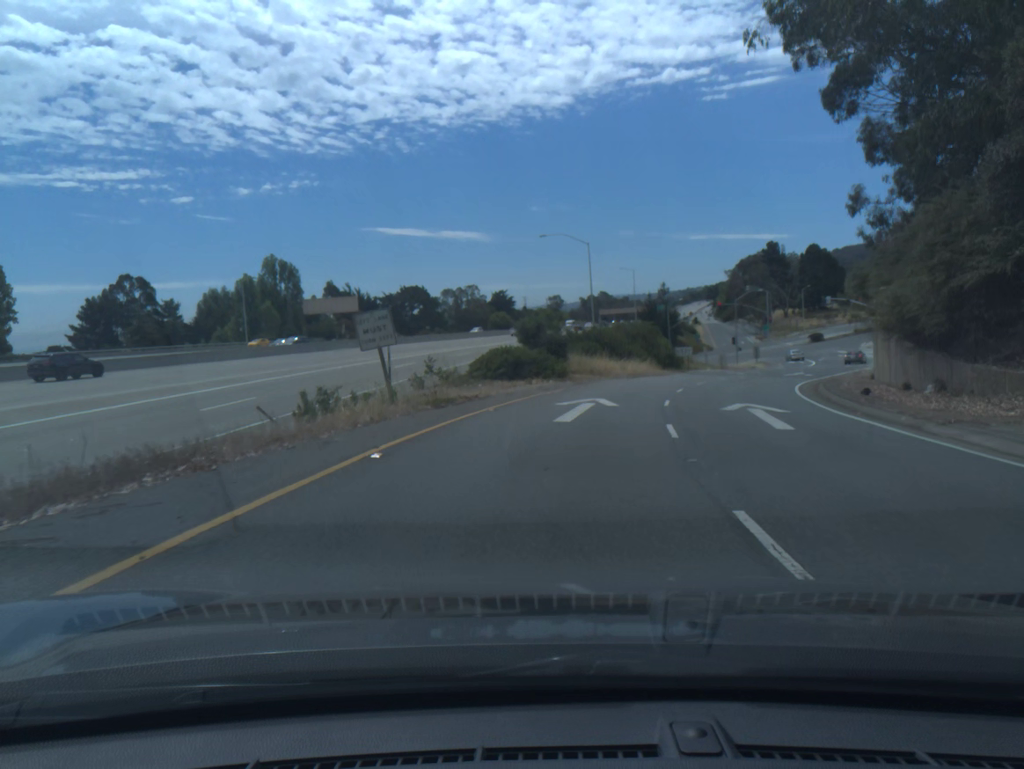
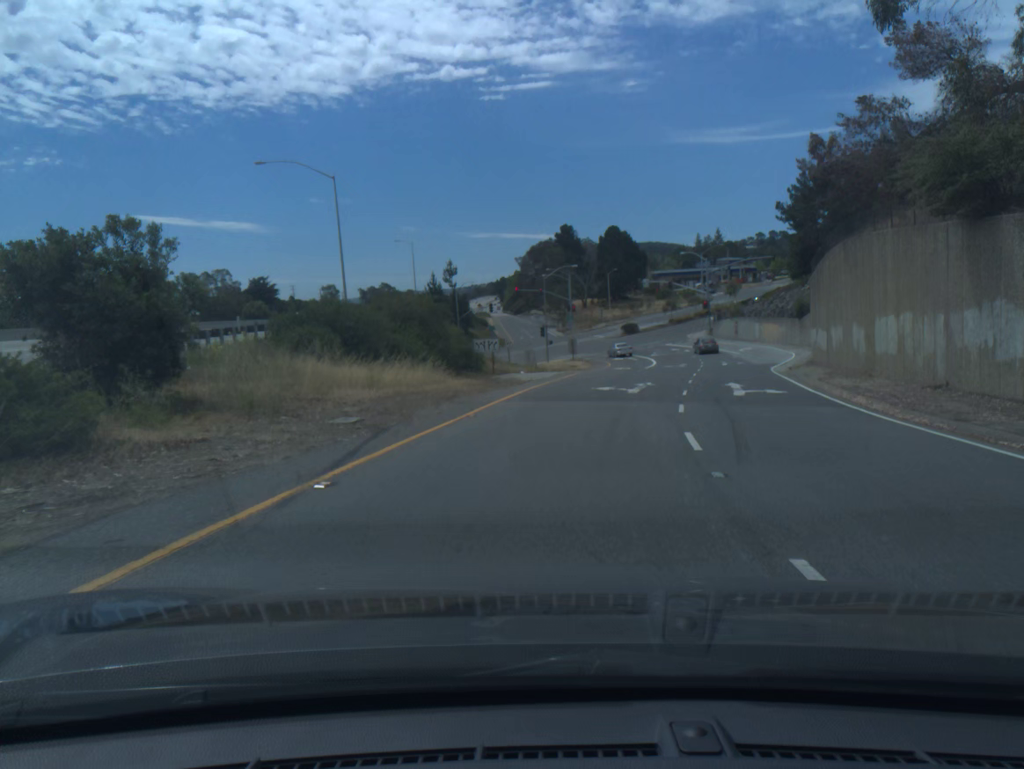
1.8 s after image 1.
(+4.0, +30.6) m; +15°
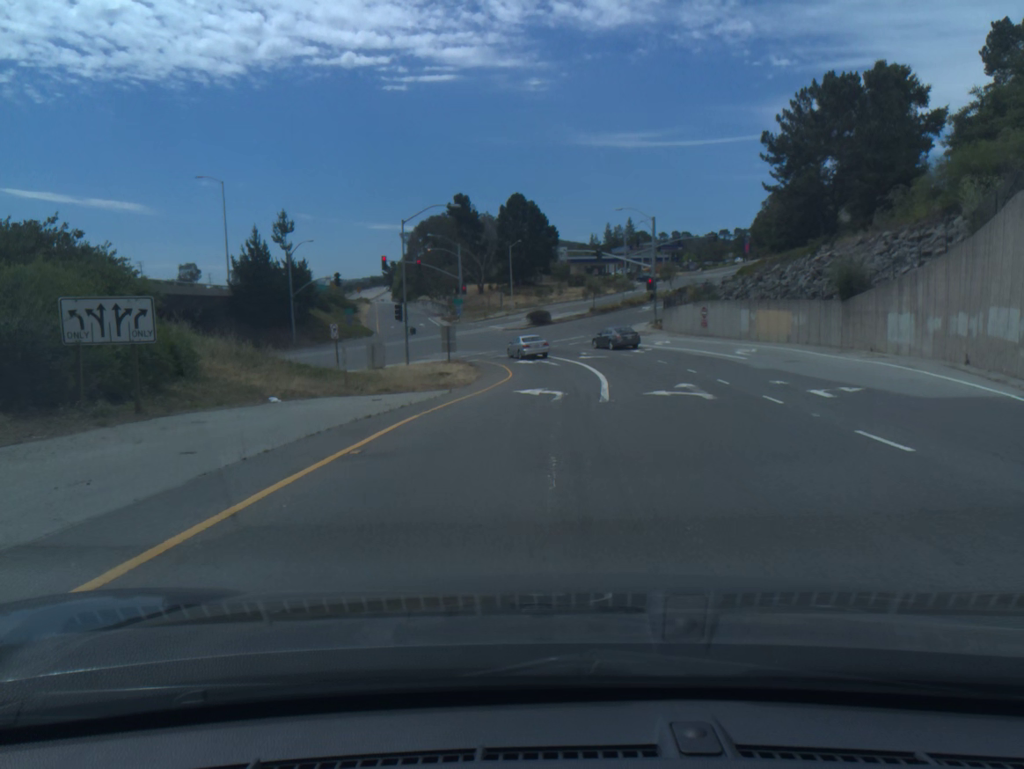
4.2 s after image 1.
(+2.7, +34.1) m; +7°
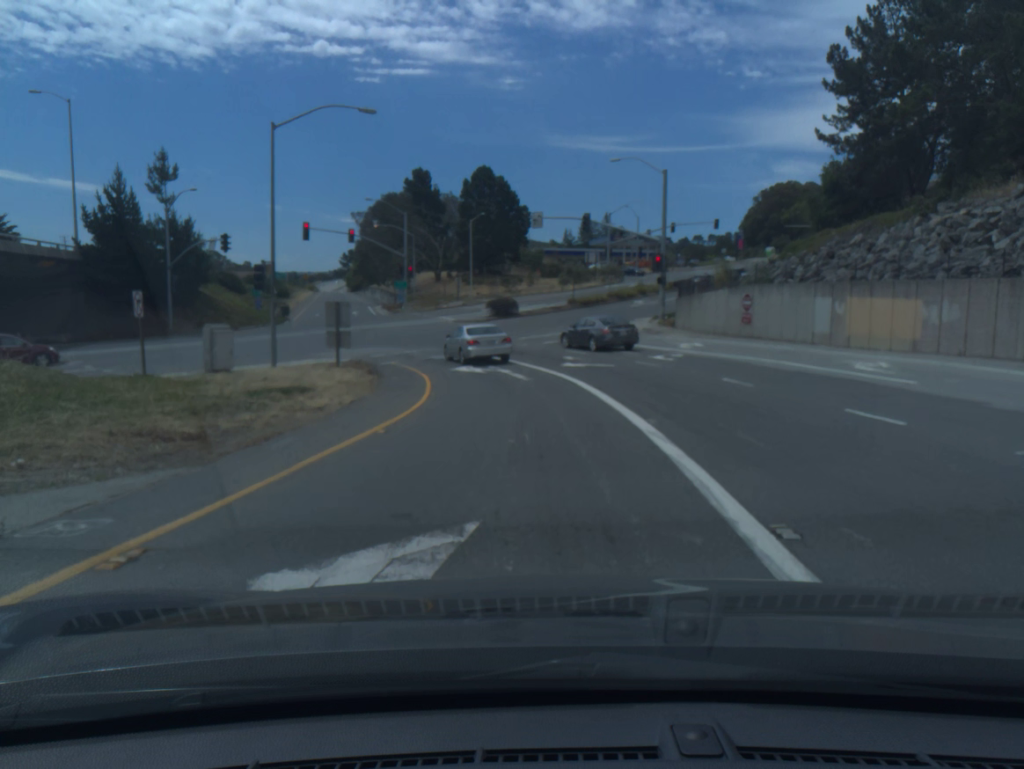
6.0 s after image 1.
(+0.4, +20.0) m; +3°
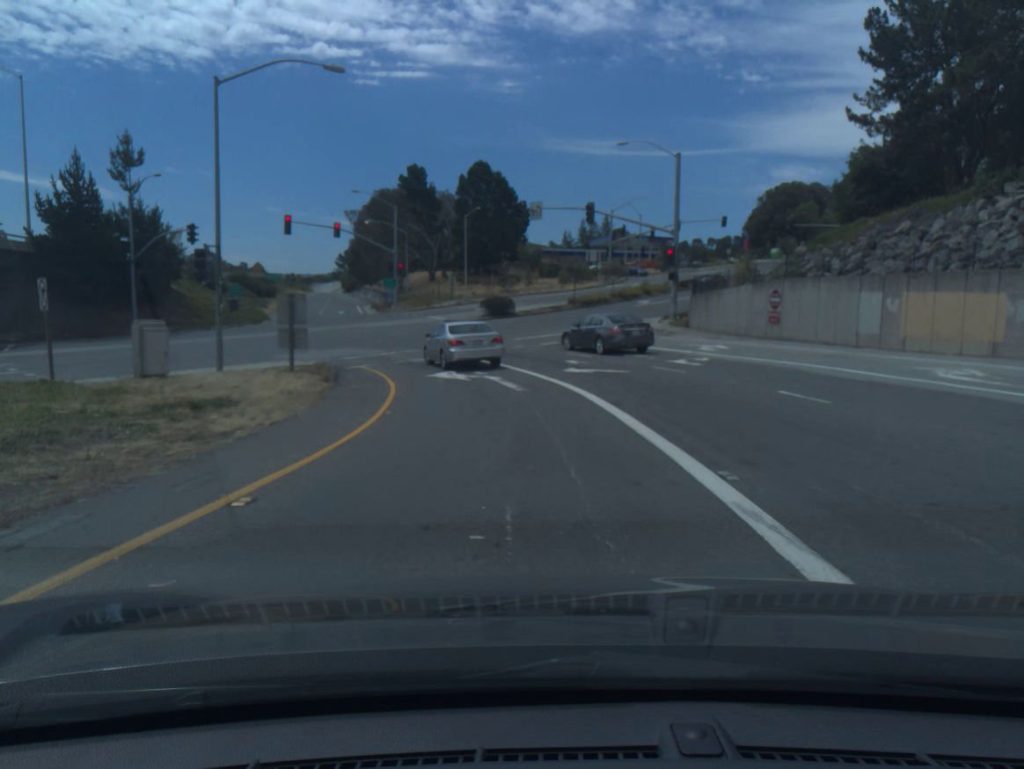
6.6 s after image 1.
(0.0, +5.2) m; 0°
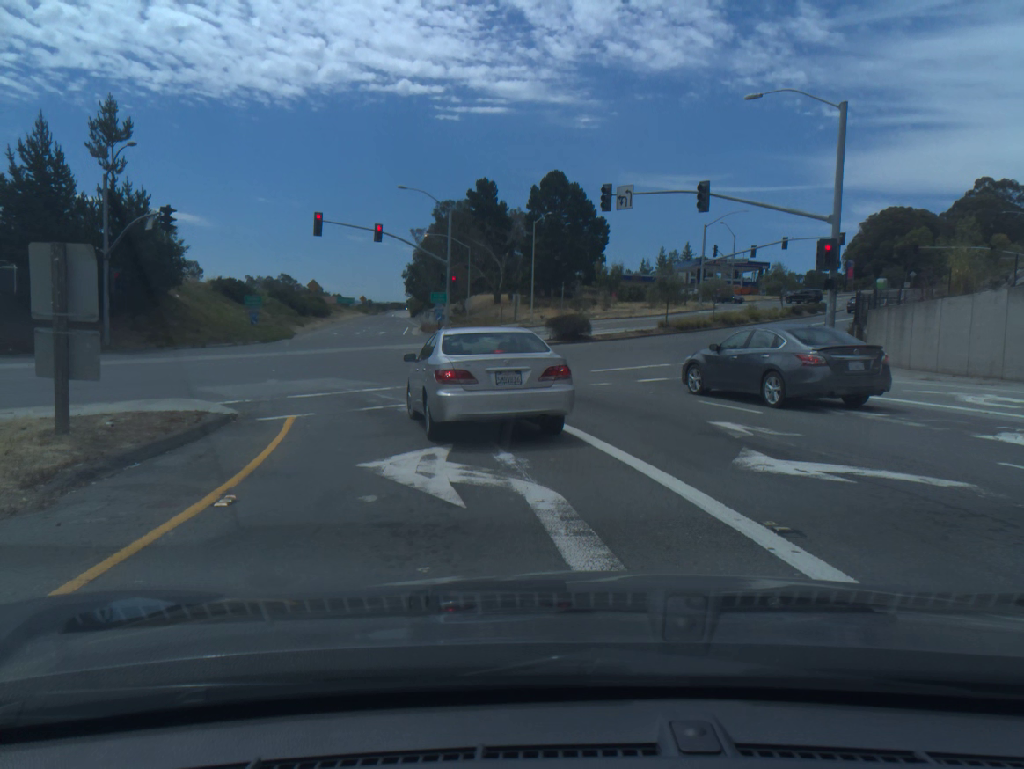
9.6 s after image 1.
(-0.6, +14.6) m; -6°
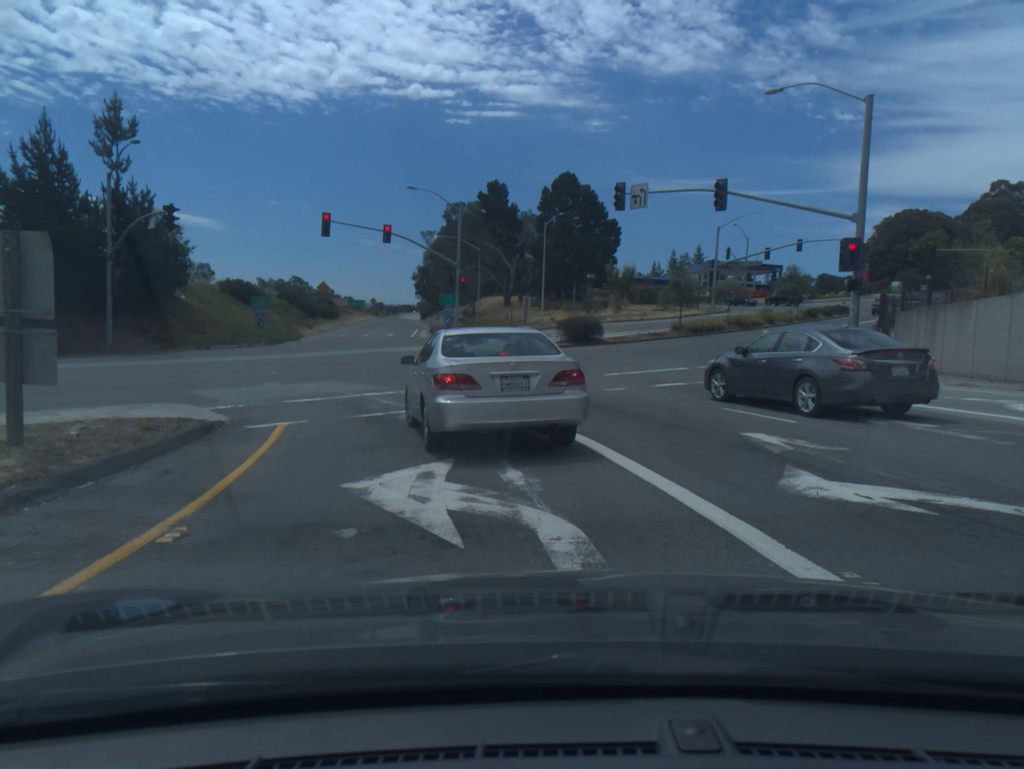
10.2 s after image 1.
(0.0, +1.2) m; -1°
